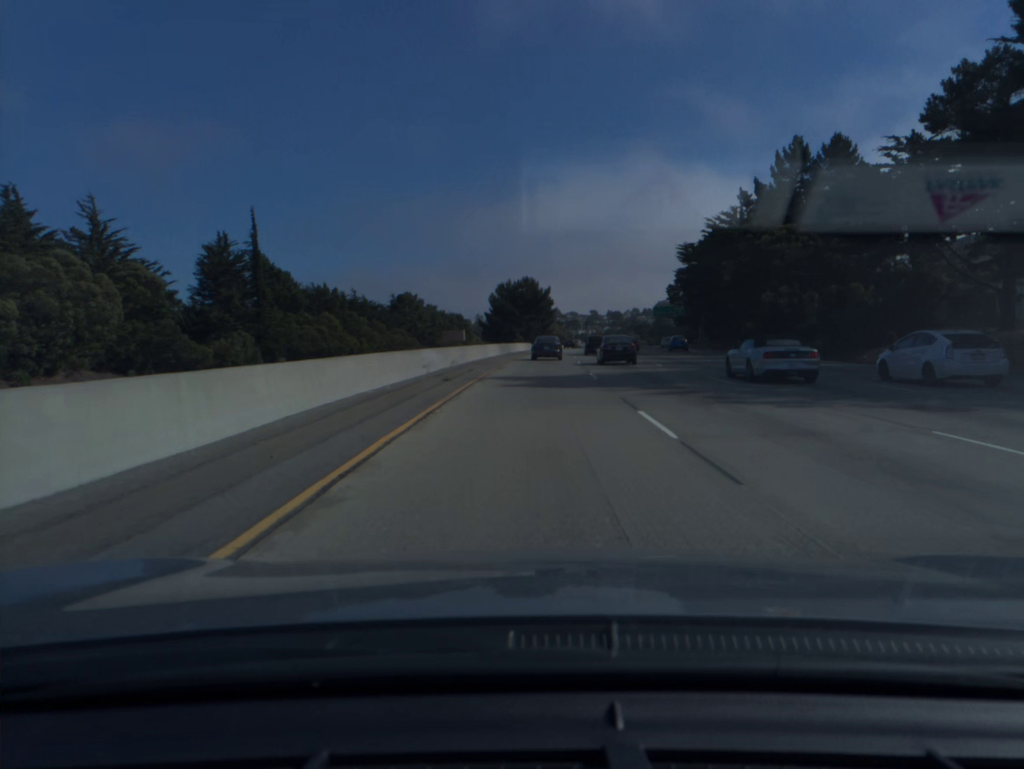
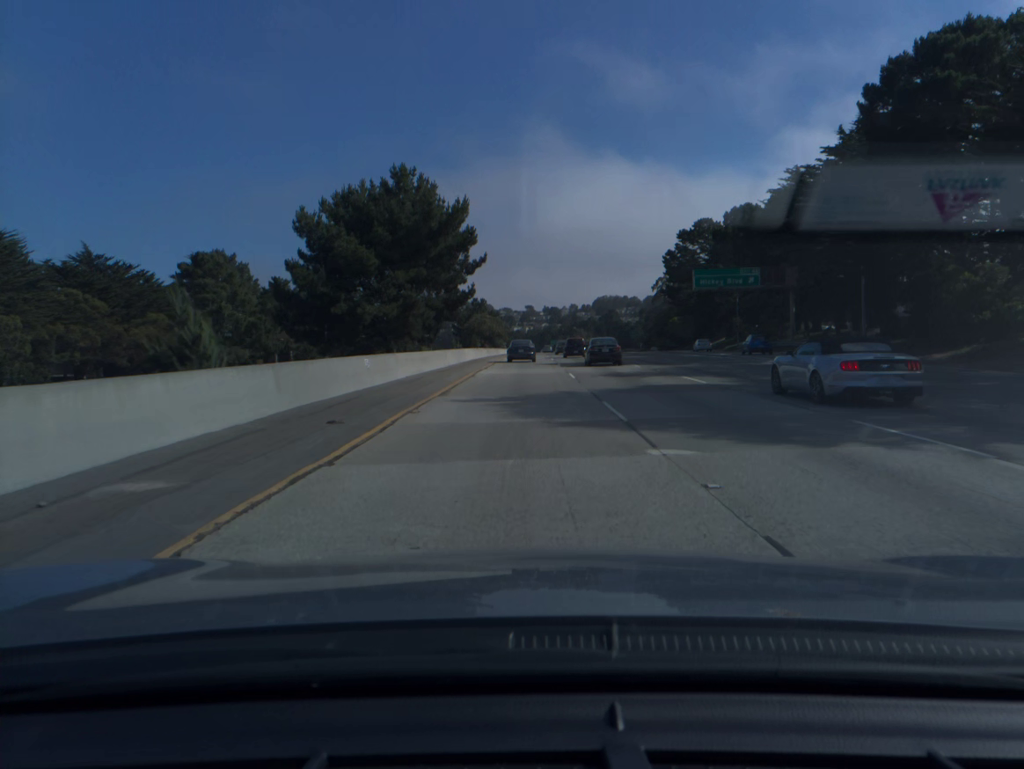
(+3.7, +86.6) m; +5°
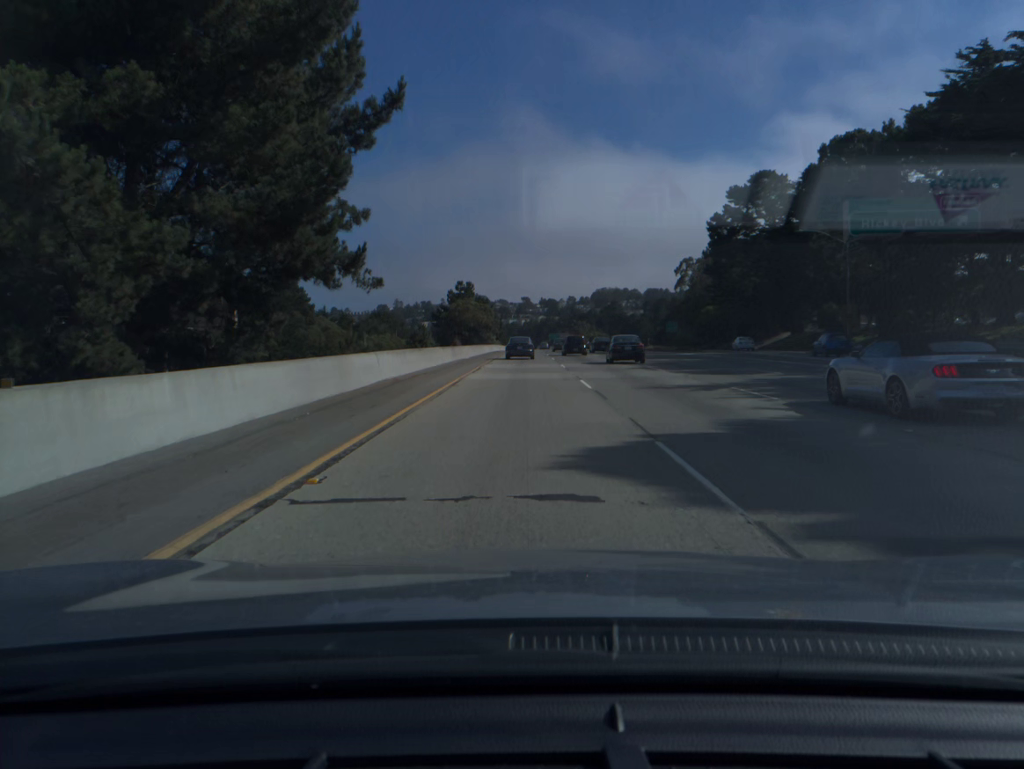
(+0.1, +36.2) m; 0°
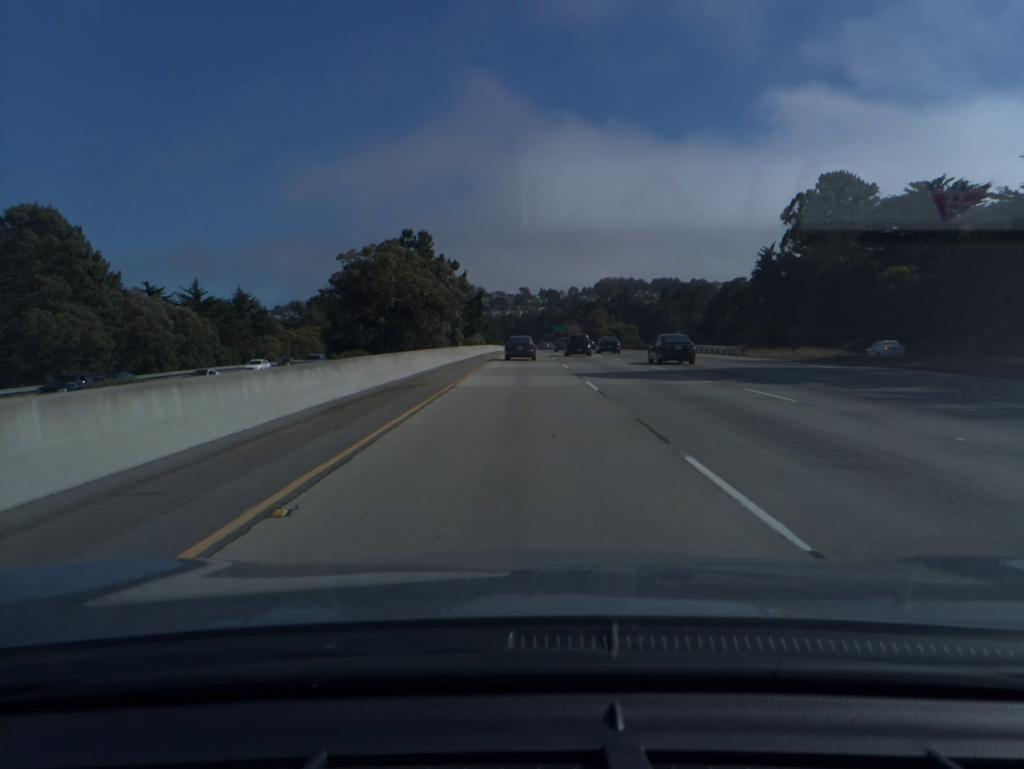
(+0.2, +74.2) m; 0°
